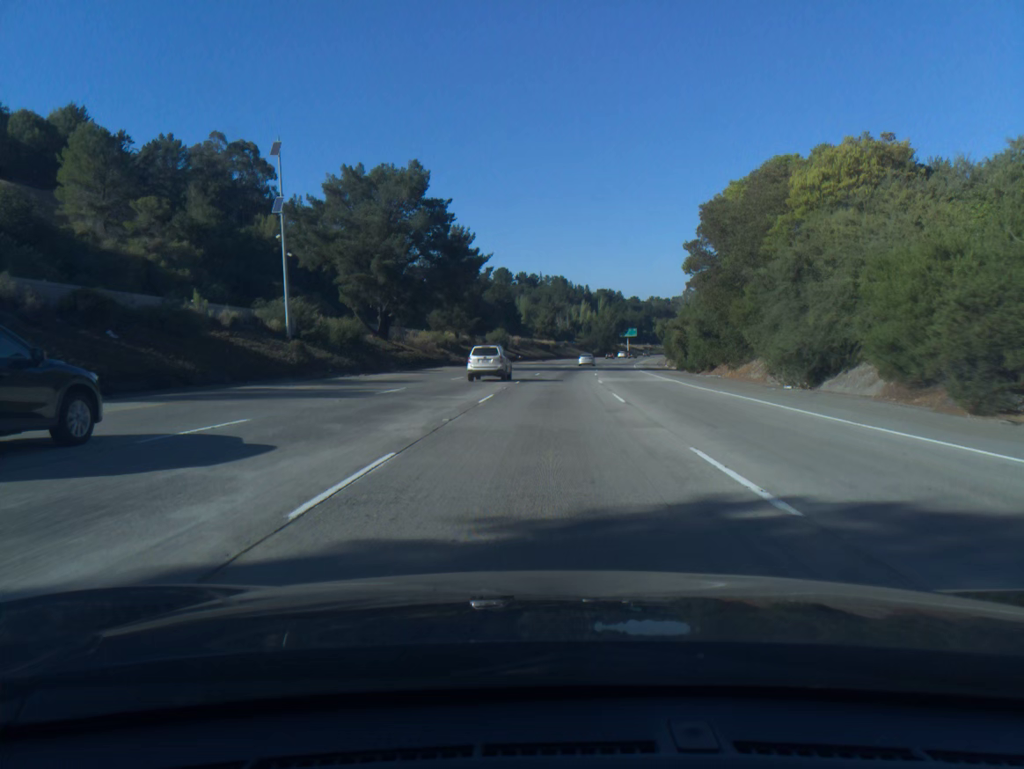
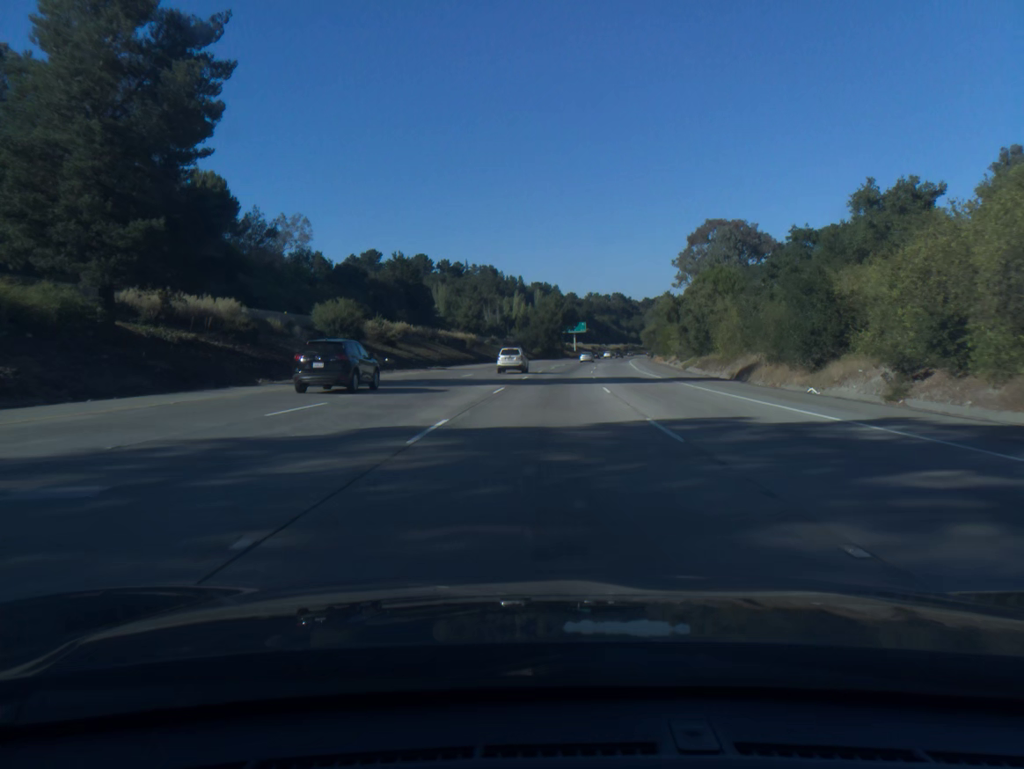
(+3.0, +68.0) m; +5°
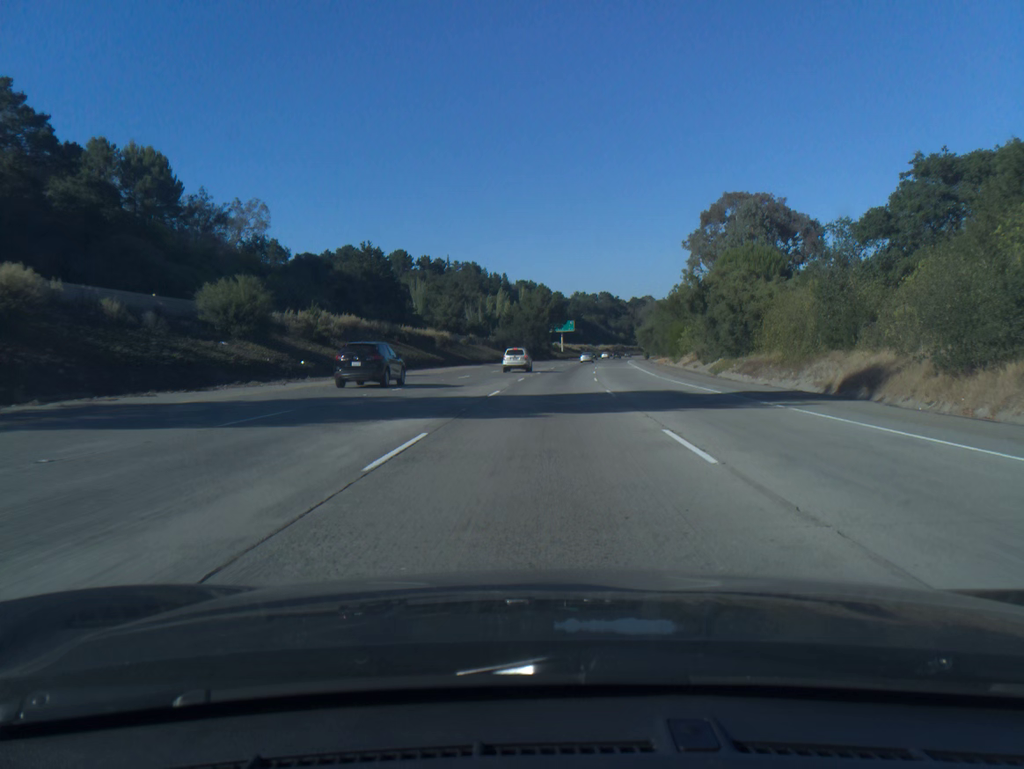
(+0.2, +17.1) m; +1°
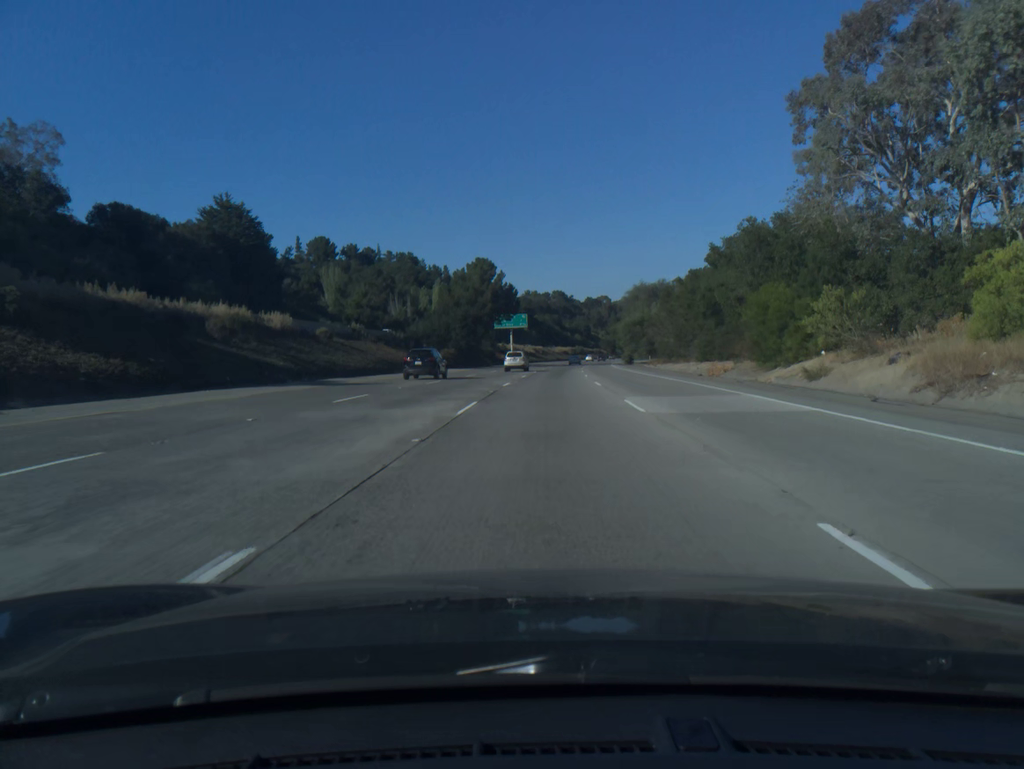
(+1.6, +51.0) m; +4°
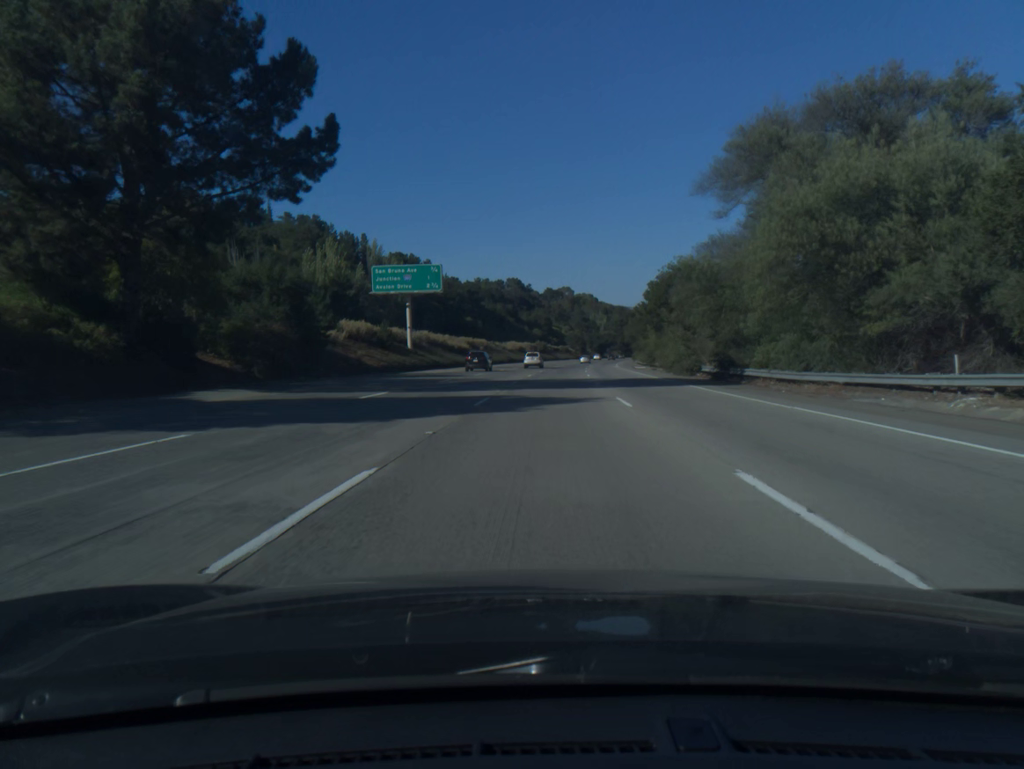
(+2.7, +84.9) m; +3°
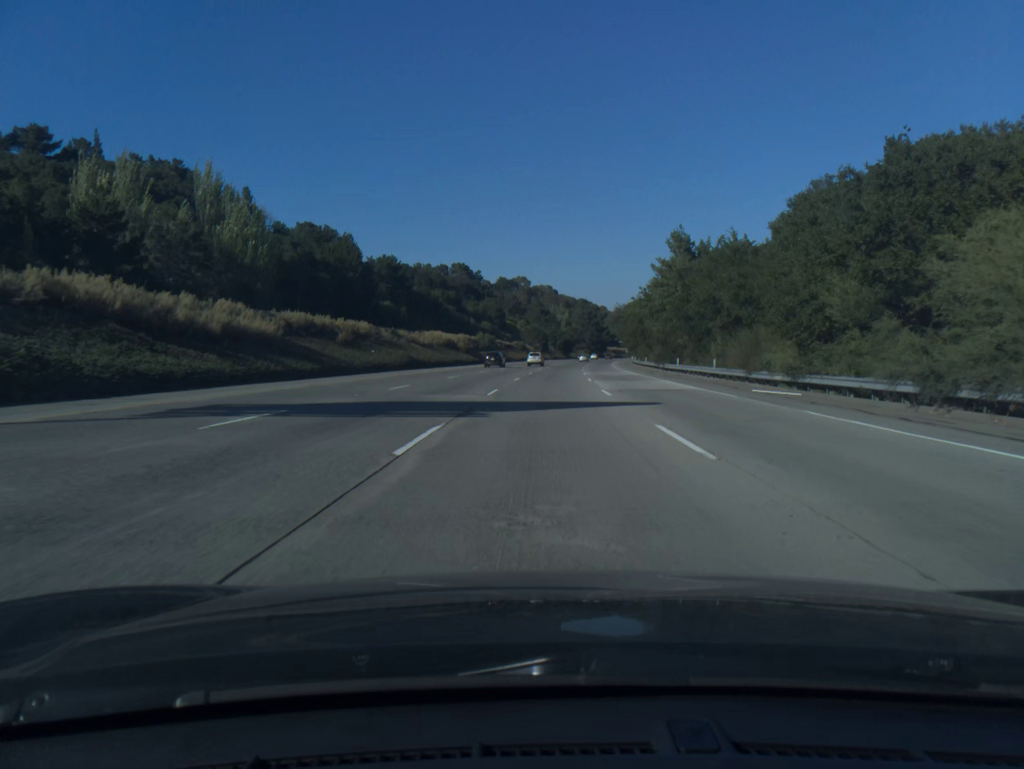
(+2.0, +68.0) m; +3°
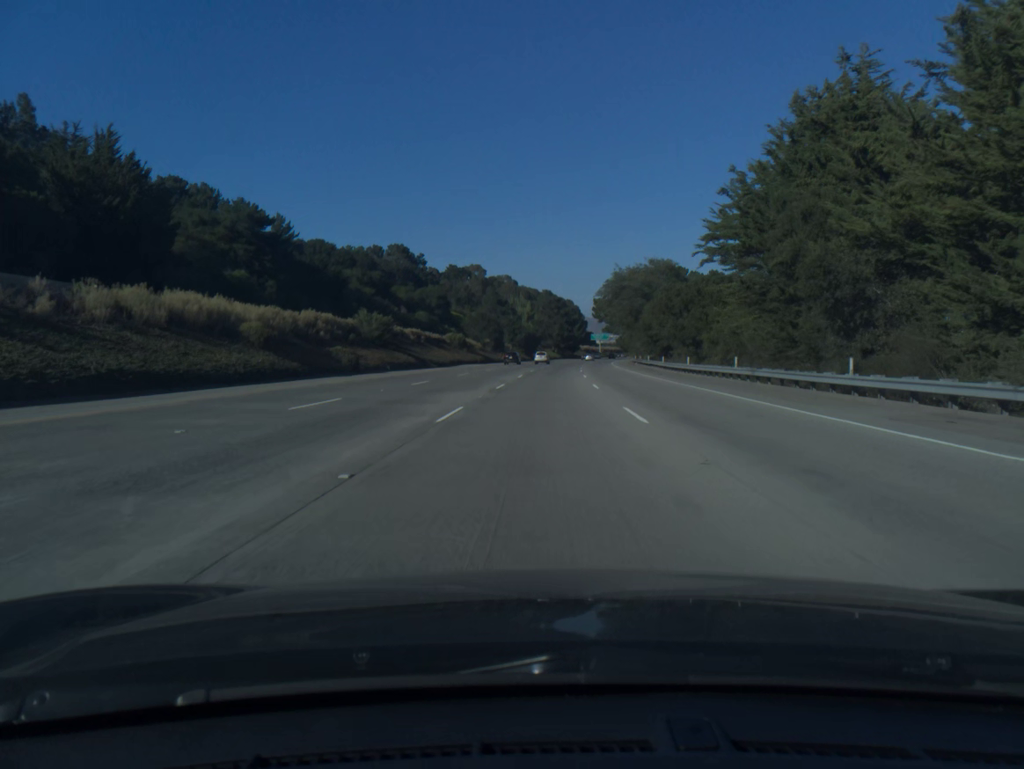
(+1.8, +67.9) m; +3°
